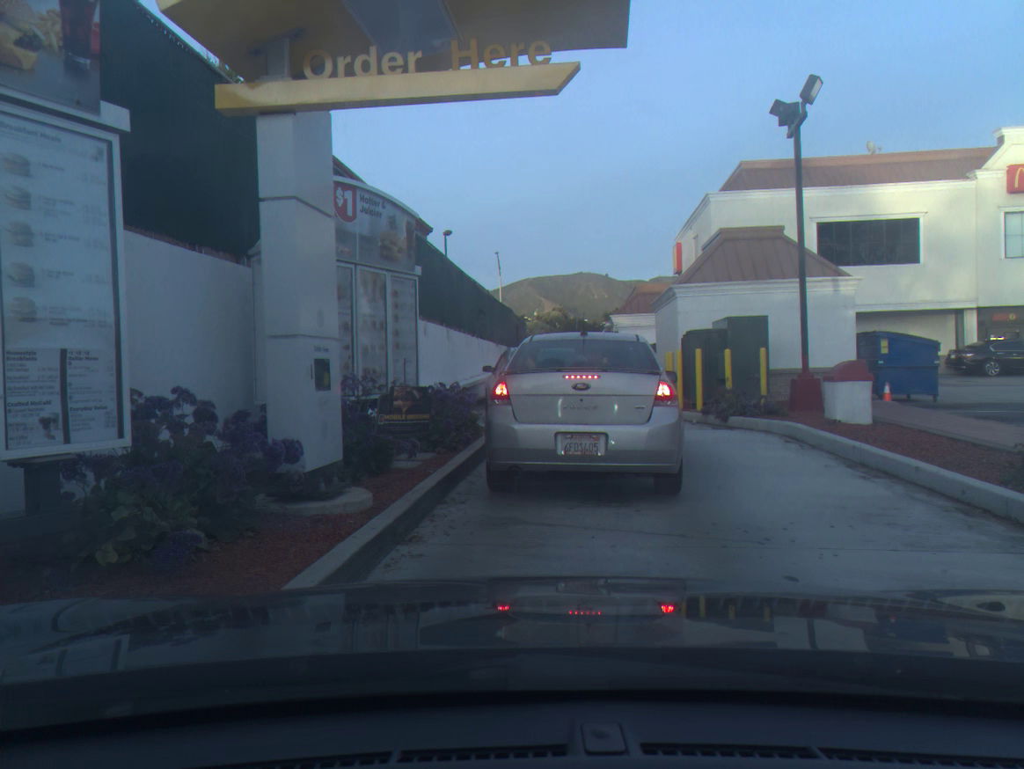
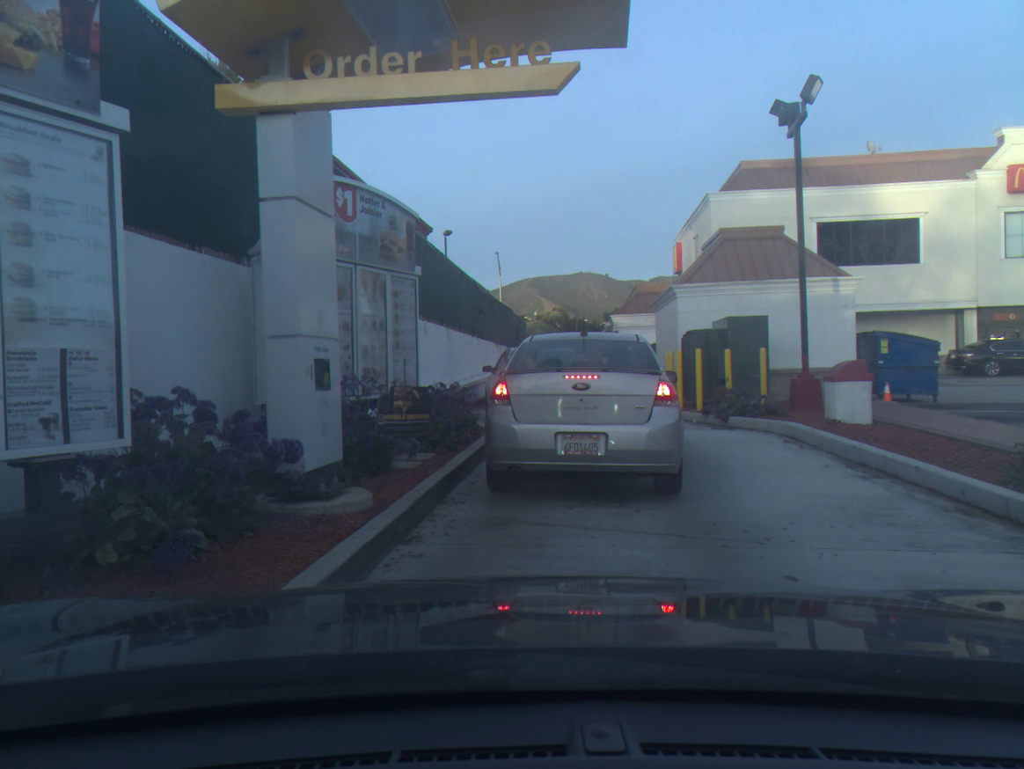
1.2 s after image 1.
(0.0, 0.0) m; 0°
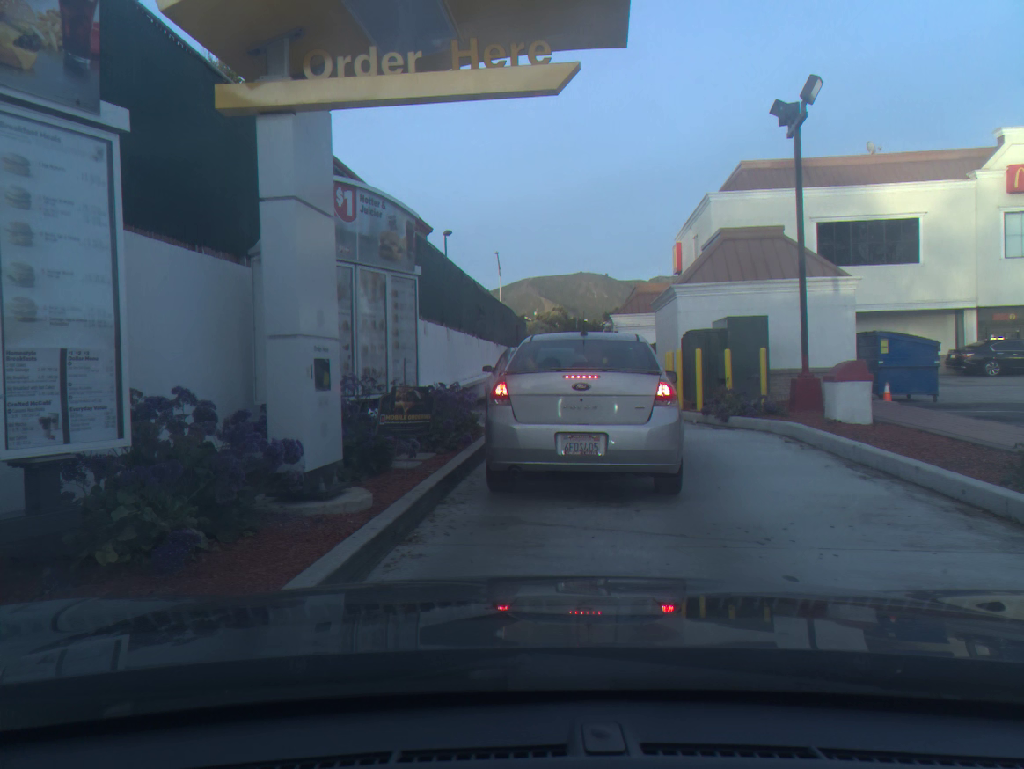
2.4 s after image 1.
(0.0, 0.0) m; 0°
